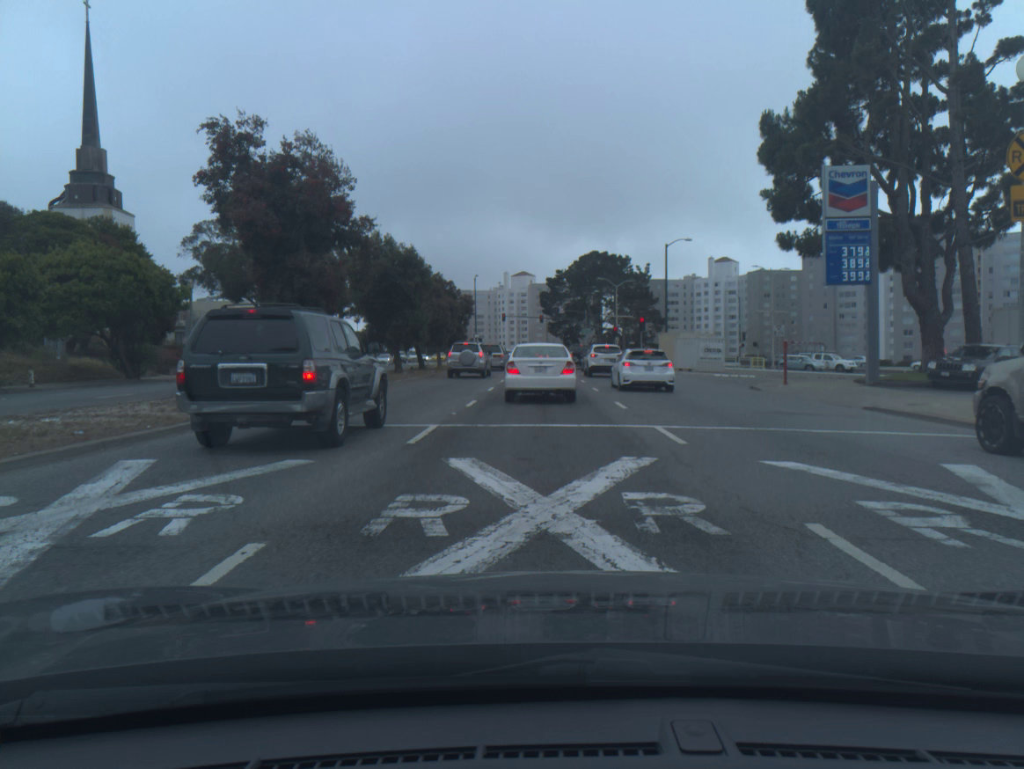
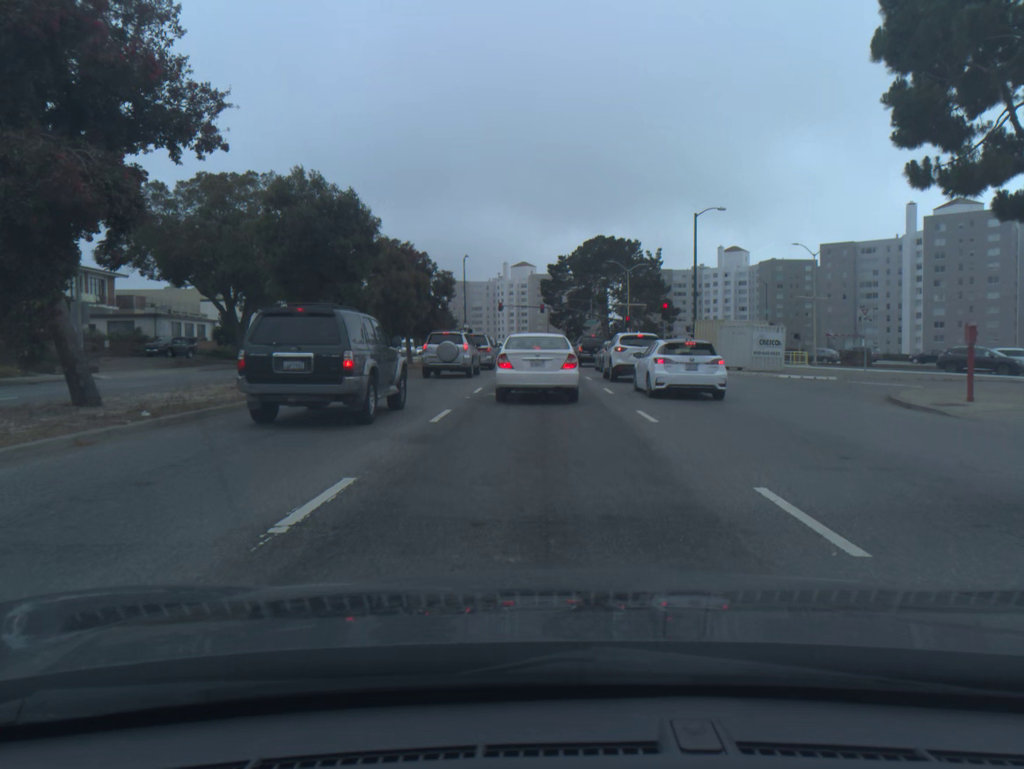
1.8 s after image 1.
(0.0, +13.3) m; 0°
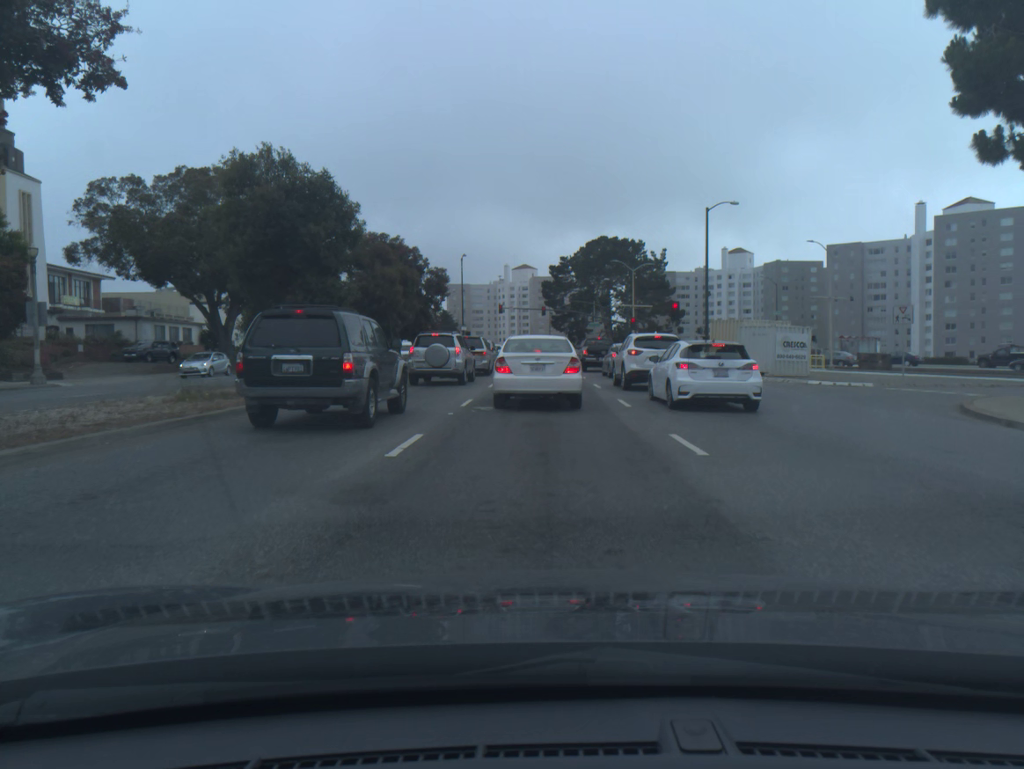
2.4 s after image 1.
(0.0, +3.6) m; 0°
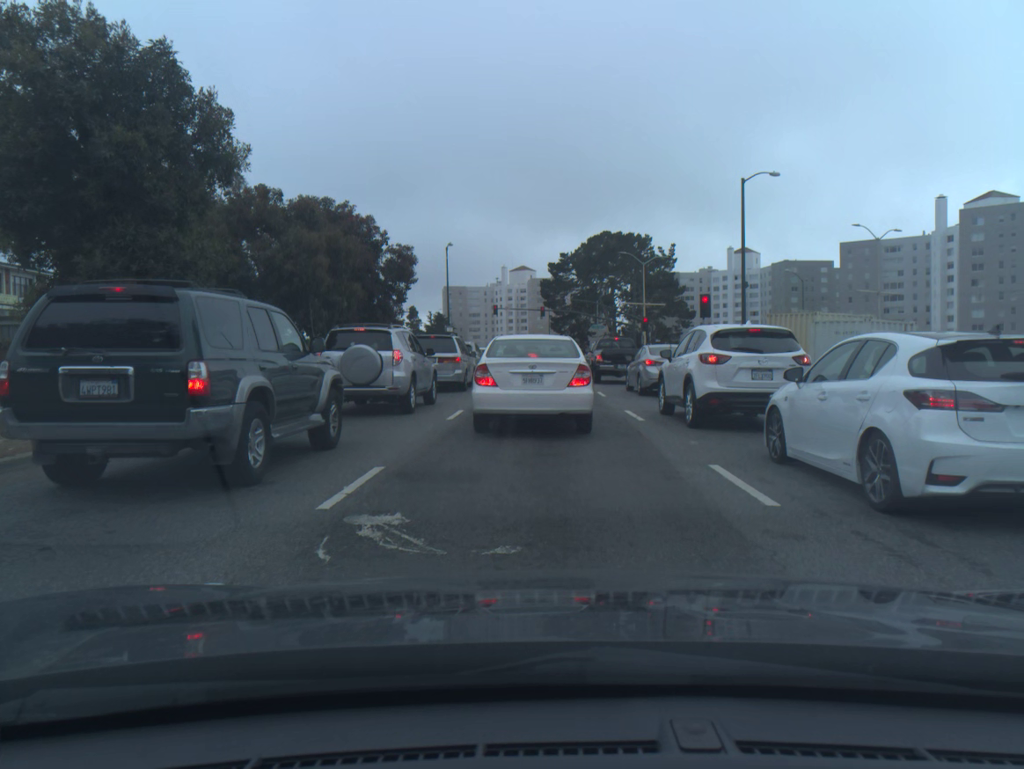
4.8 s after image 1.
(0.0, +10.5) m; 0°
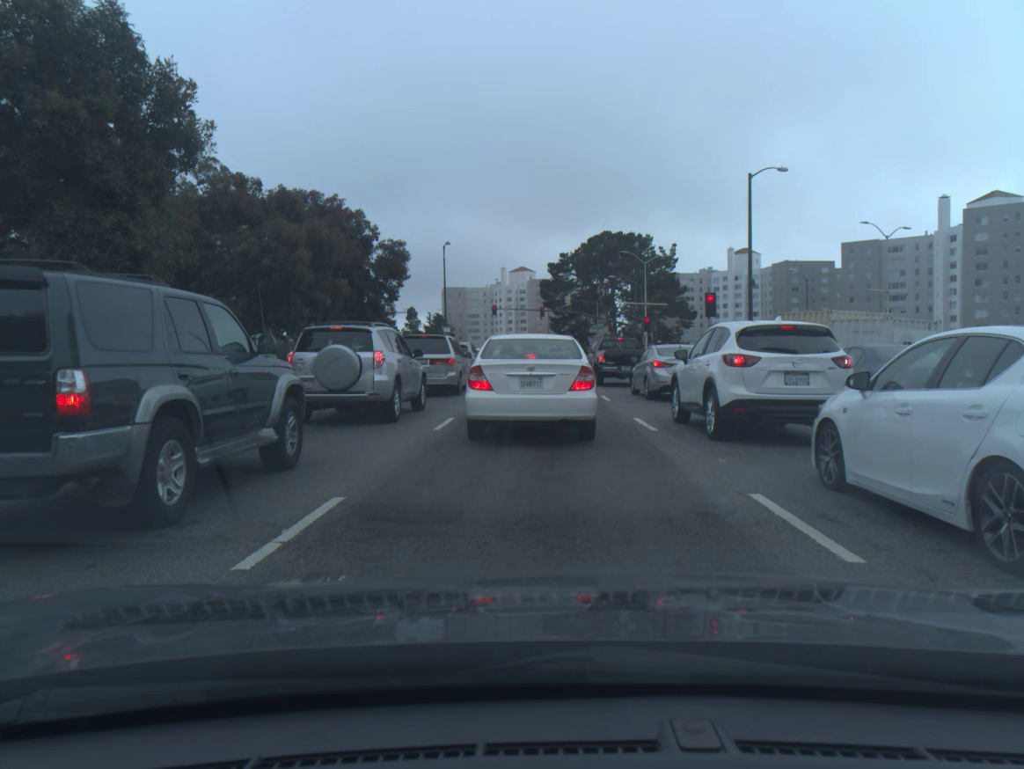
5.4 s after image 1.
(0.0, +1.7) m; 0°
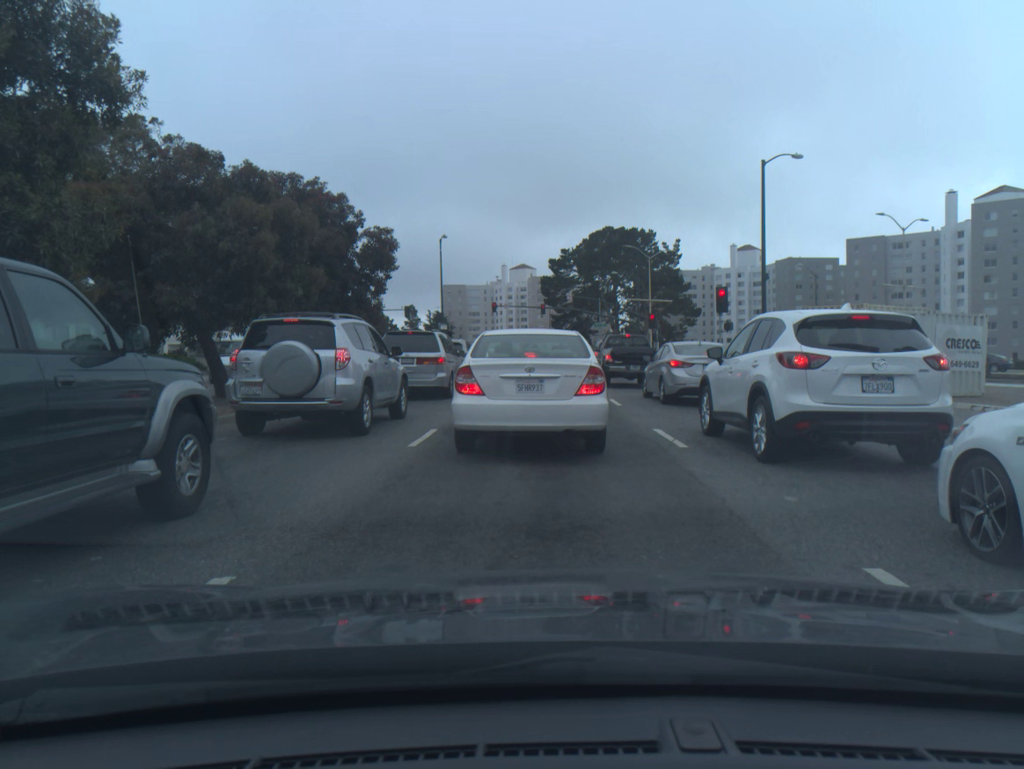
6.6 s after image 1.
(0.0, +2.5) m; 0°
